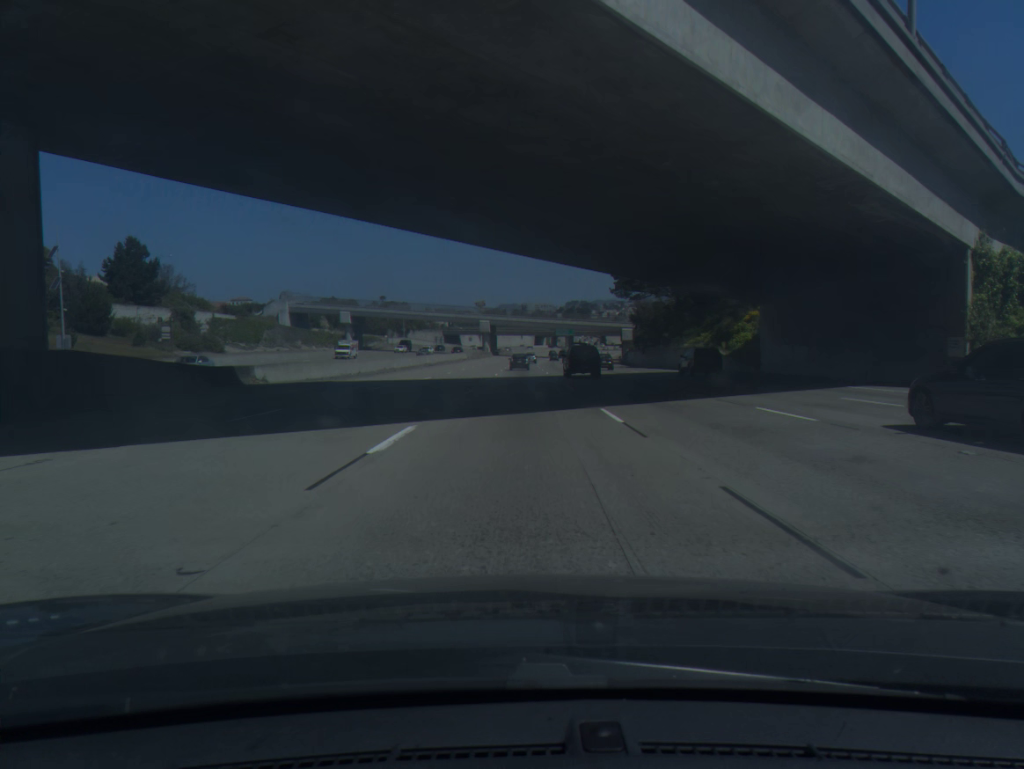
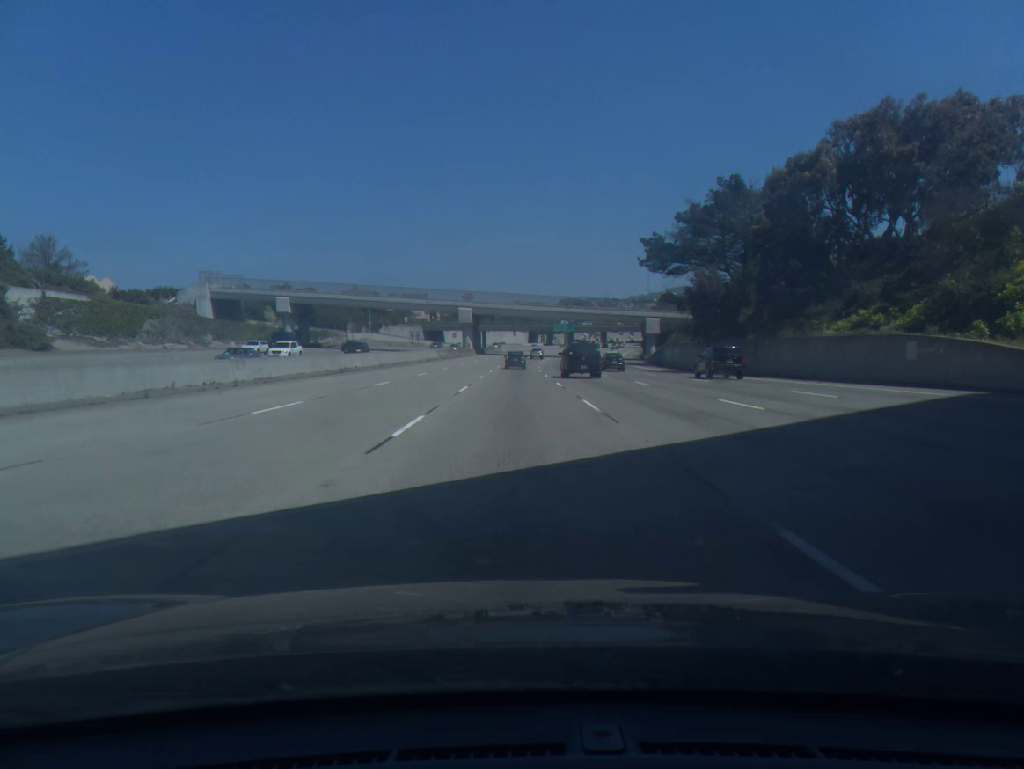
(+0.2, +40.3) m; +1°
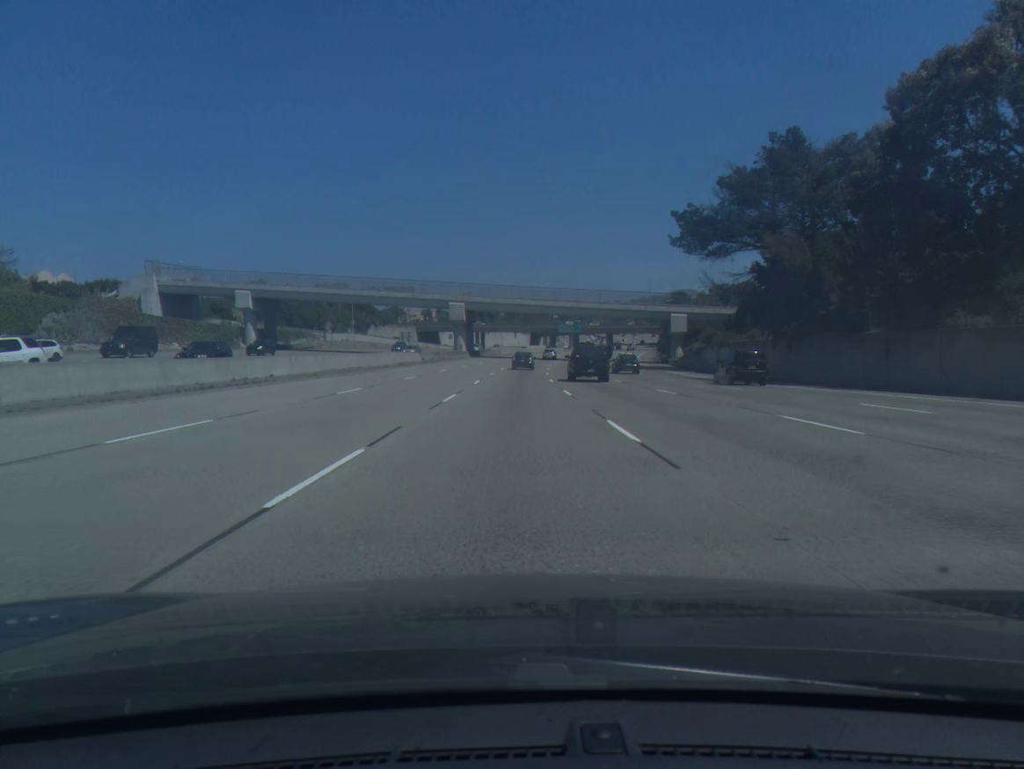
(0.0, +20.0) m; 0°
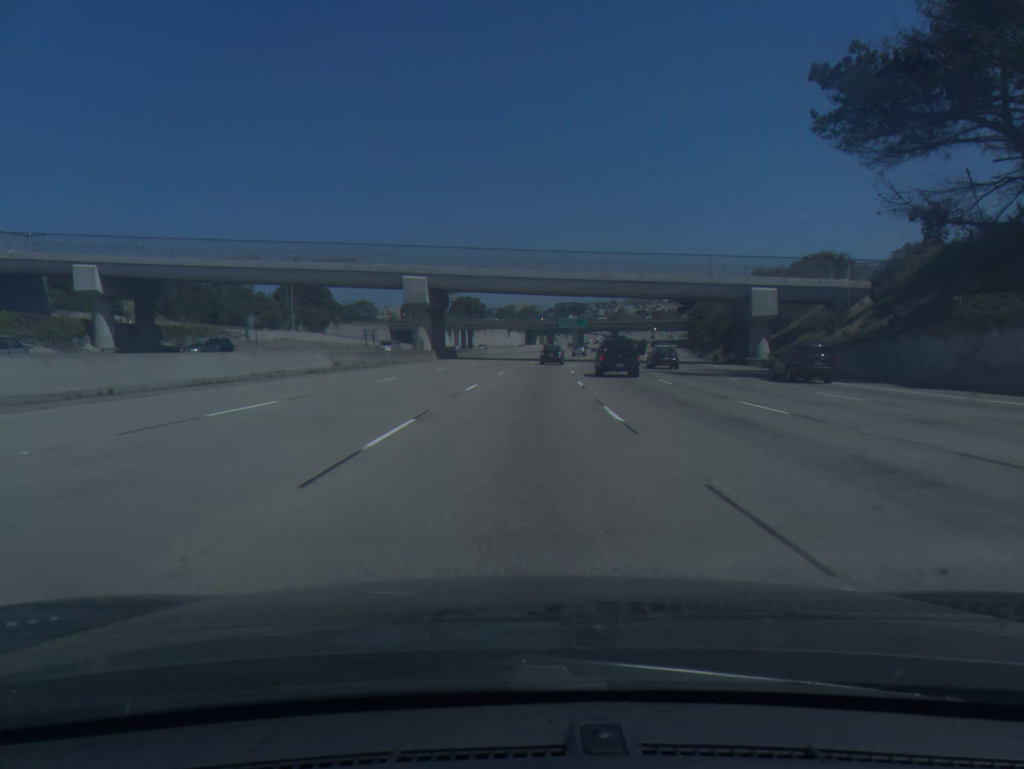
(-0.1, +39.5) m; 0°
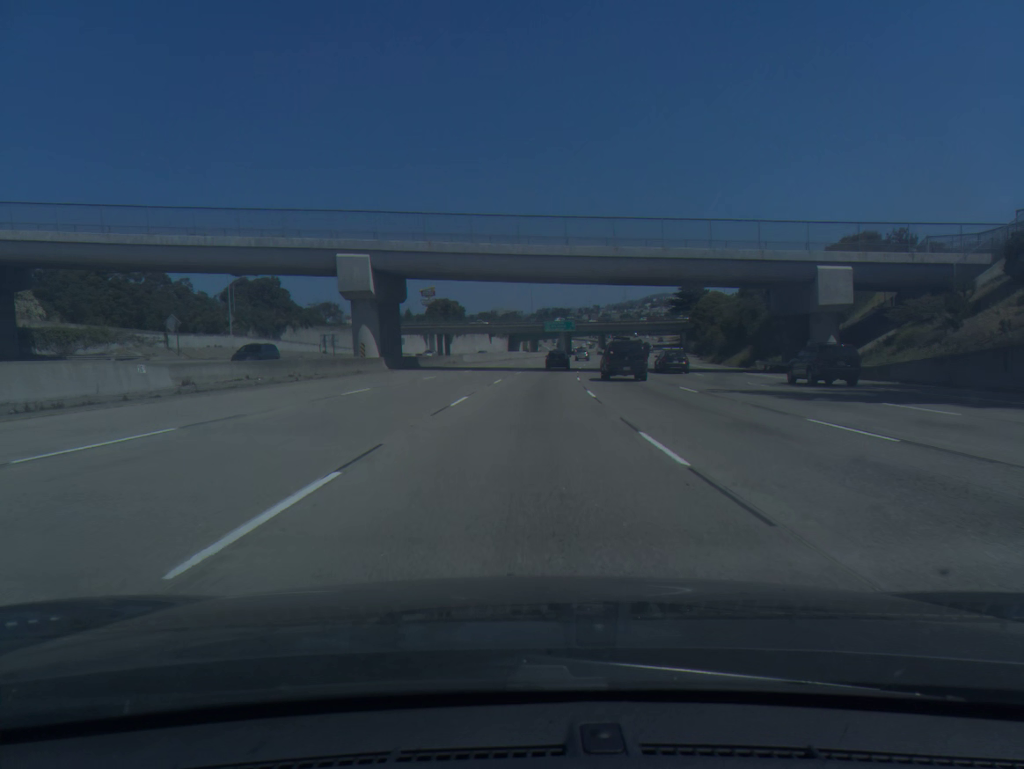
(+0.2, +19.5) m; +1°
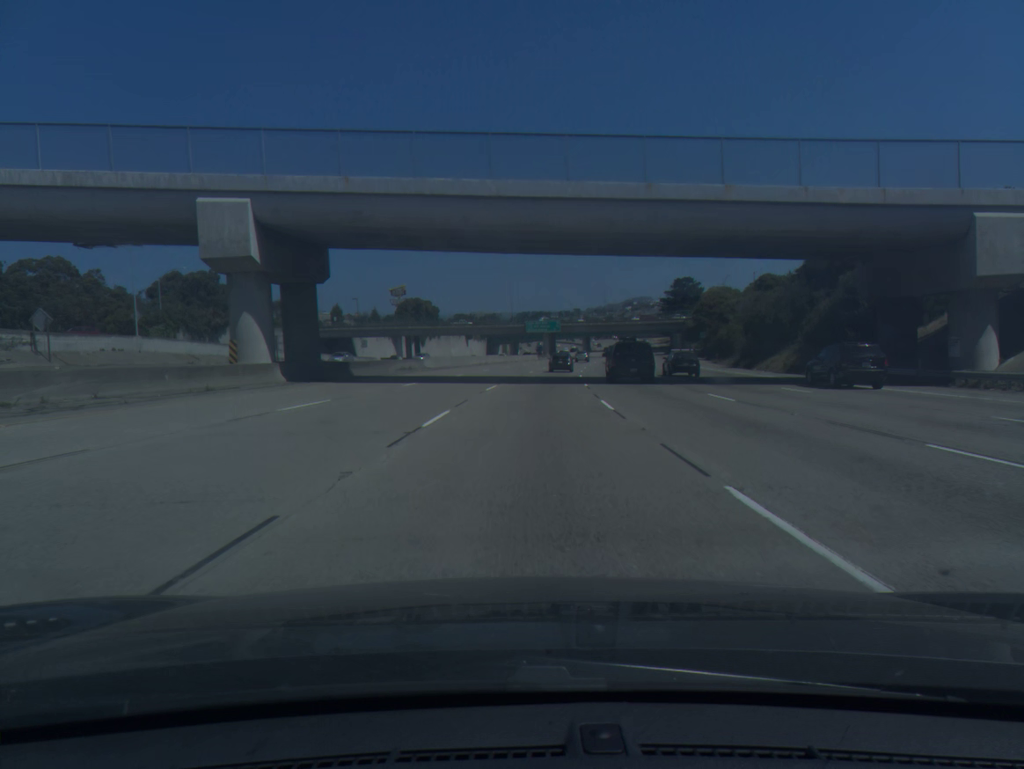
(+0.2, +19.4) m; +1°
